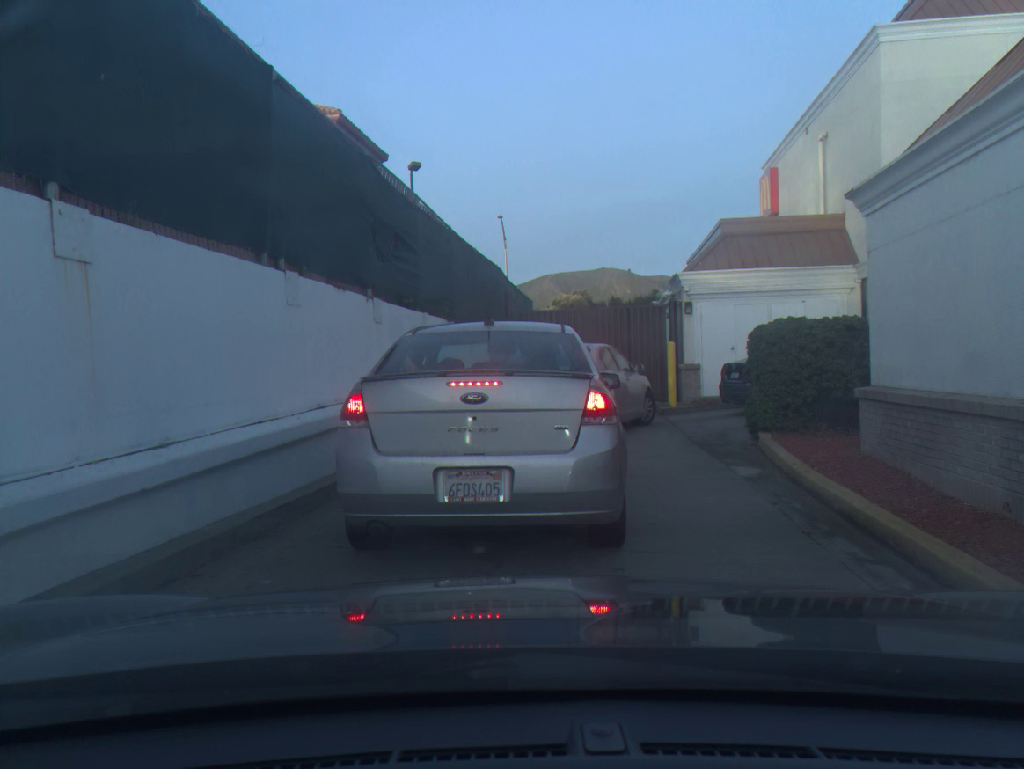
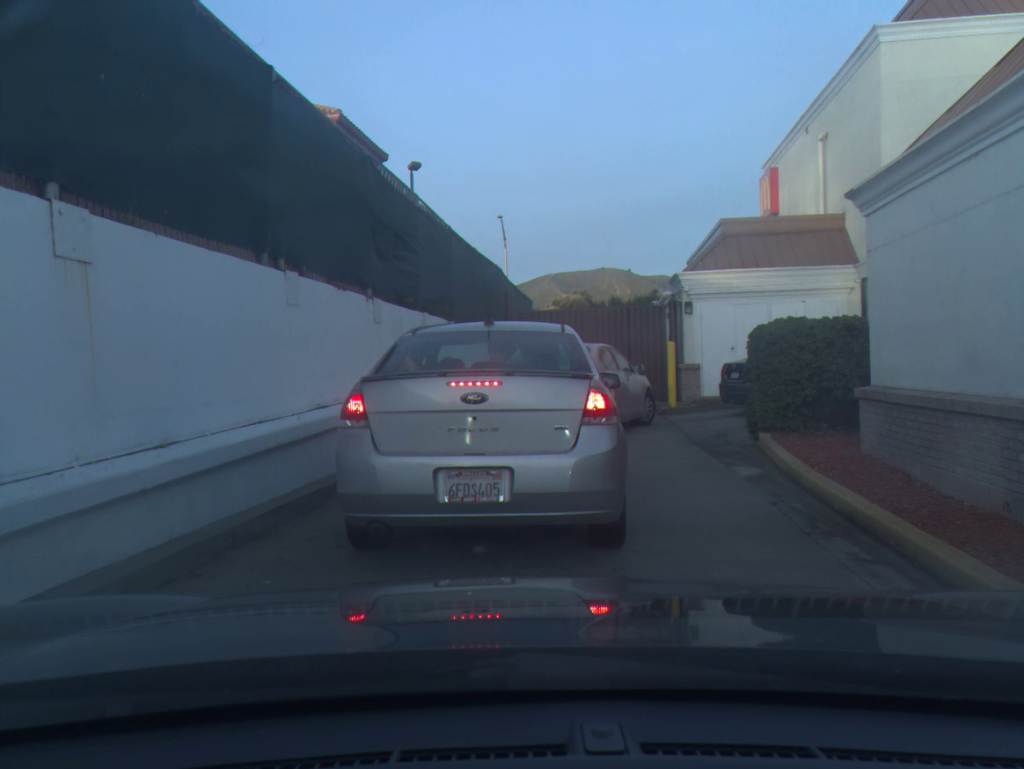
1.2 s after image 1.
(0.0, 0.0) m; 0°
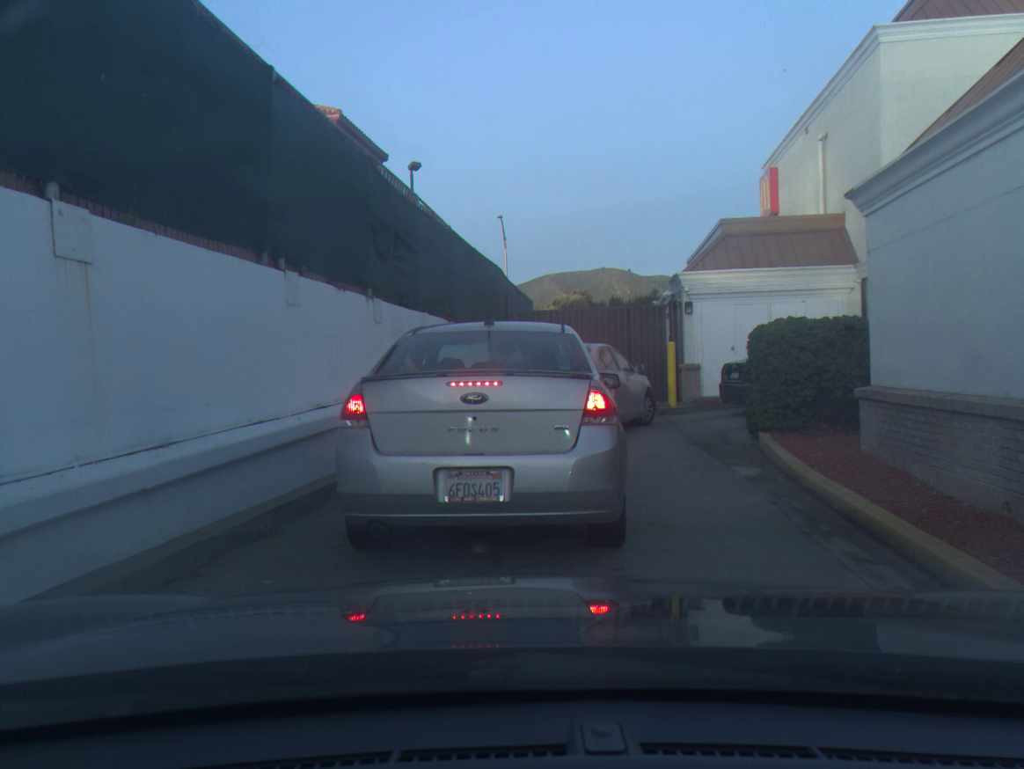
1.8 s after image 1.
(0.0, 0.0) m; 0°
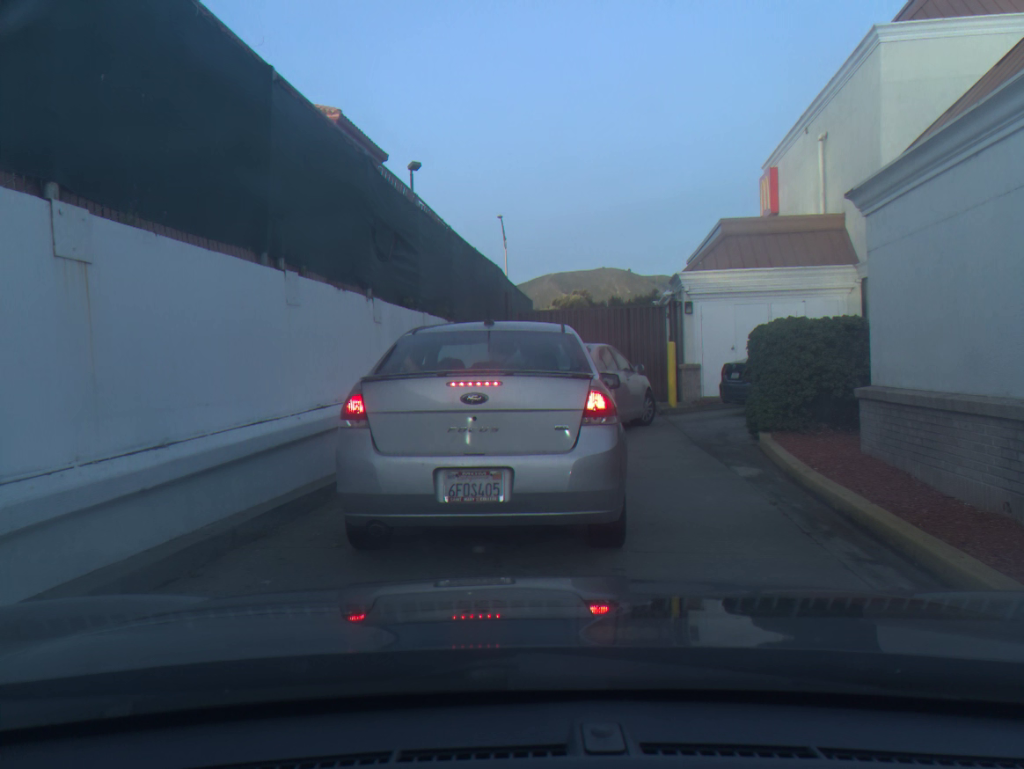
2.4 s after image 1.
(0.0, 0.0) m; 0°
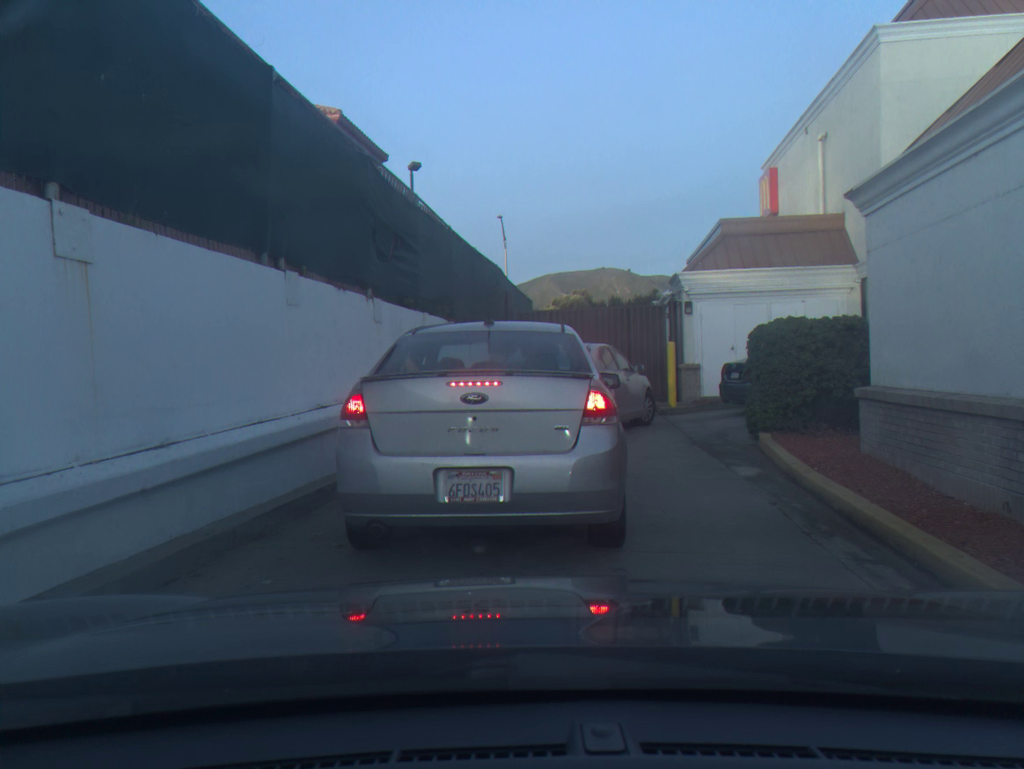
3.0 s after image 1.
(0.0, 0.0) m; 0°
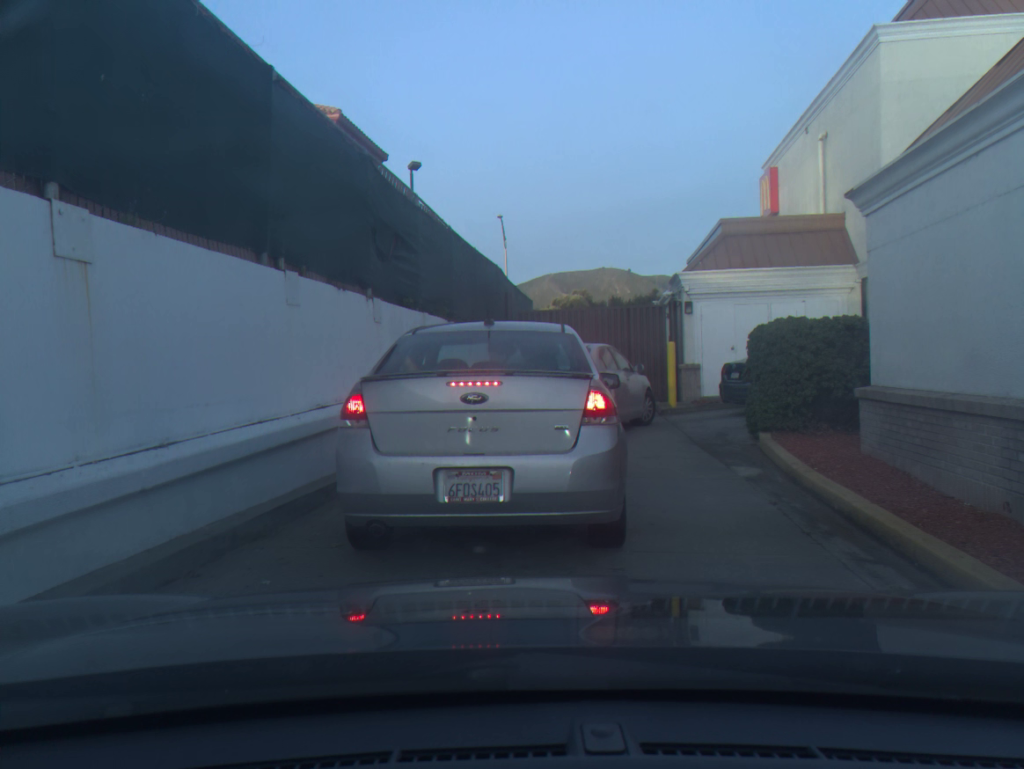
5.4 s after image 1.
(0.0, 0.0) m; 0°
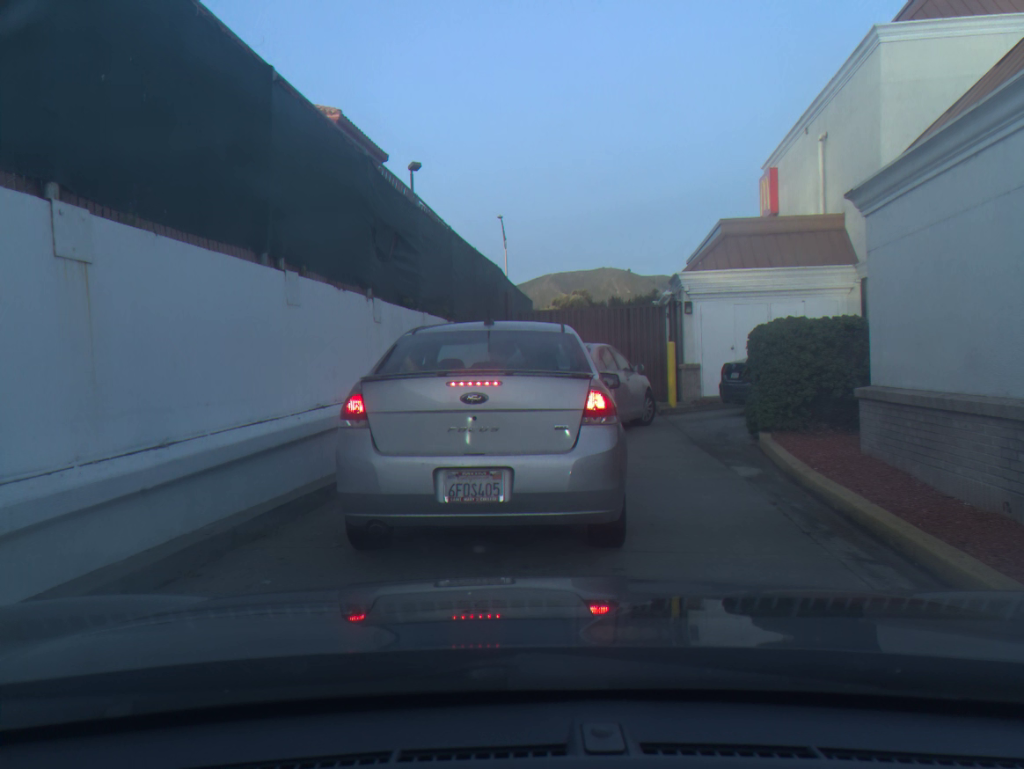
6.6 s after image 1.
(0.0, 0.0) m; 0°
